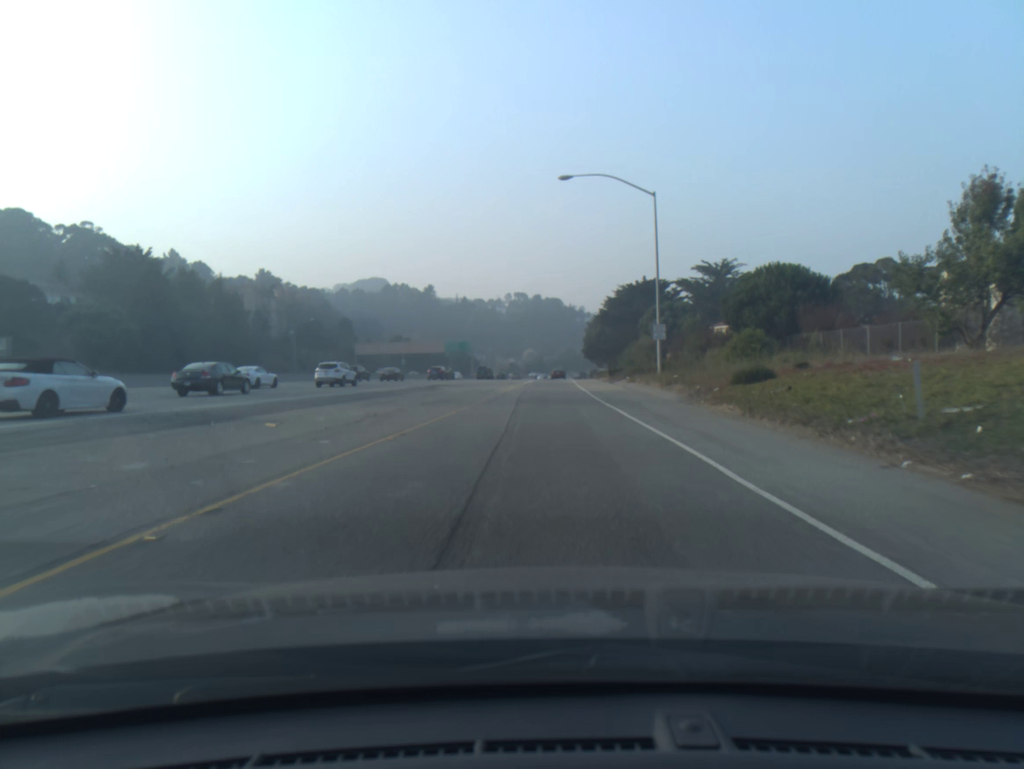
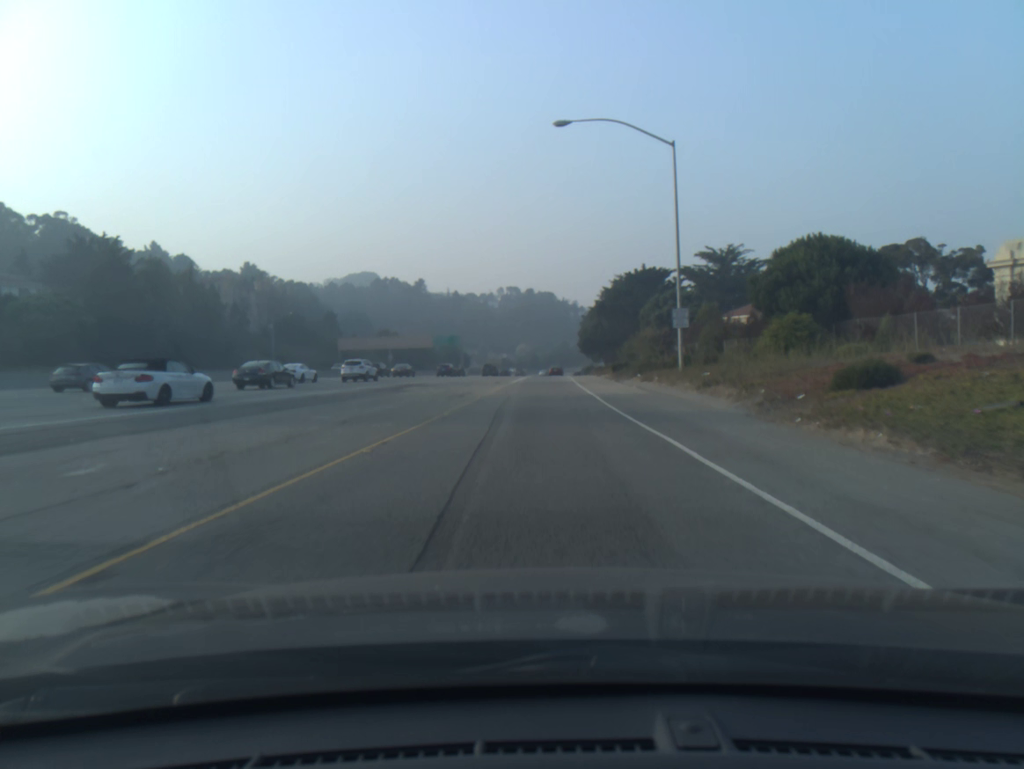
(0.0, +9.1) m; +1°
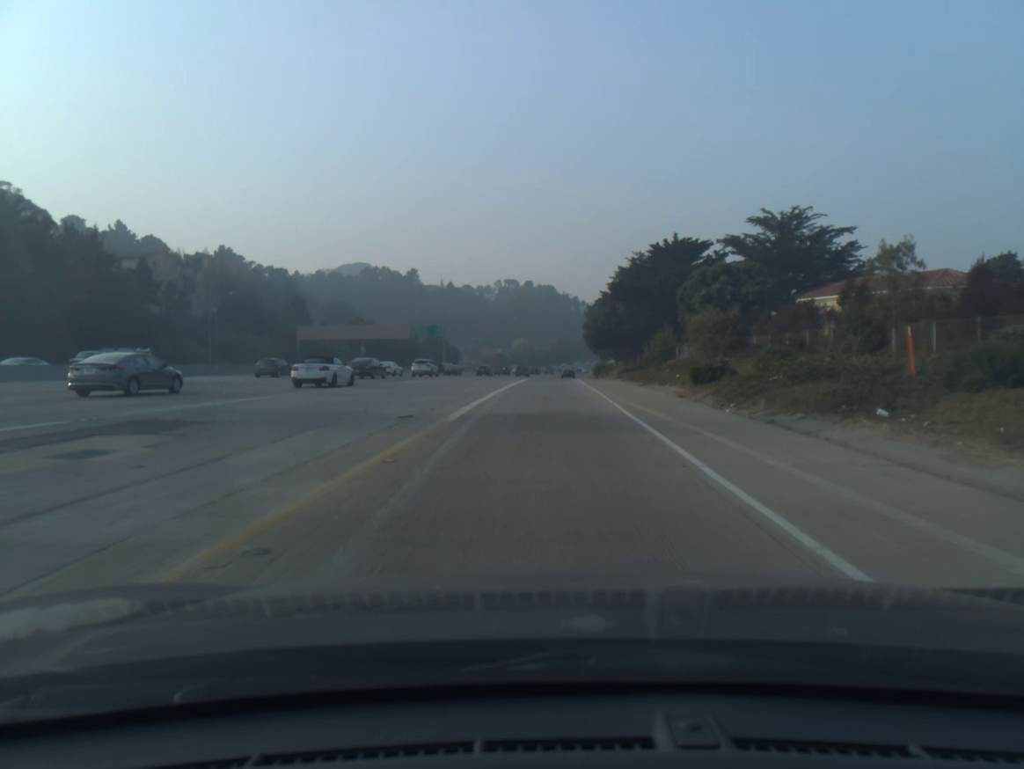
(0.0, +29.8) m; 0°
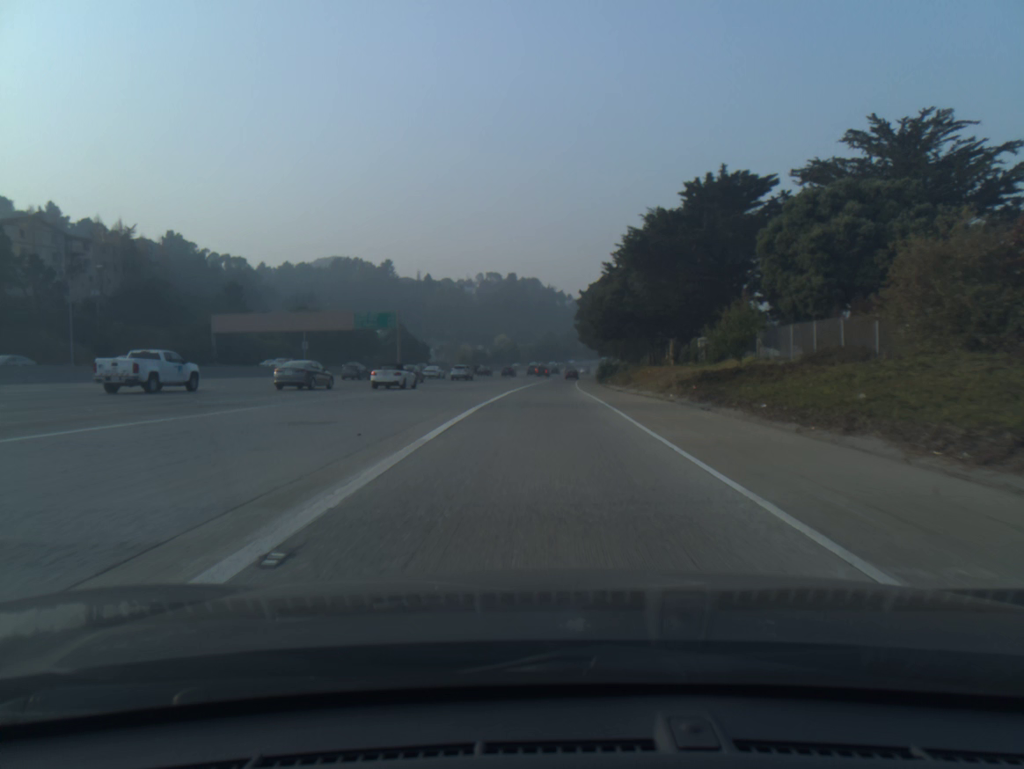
(+0.2, +33.5) m; +1°
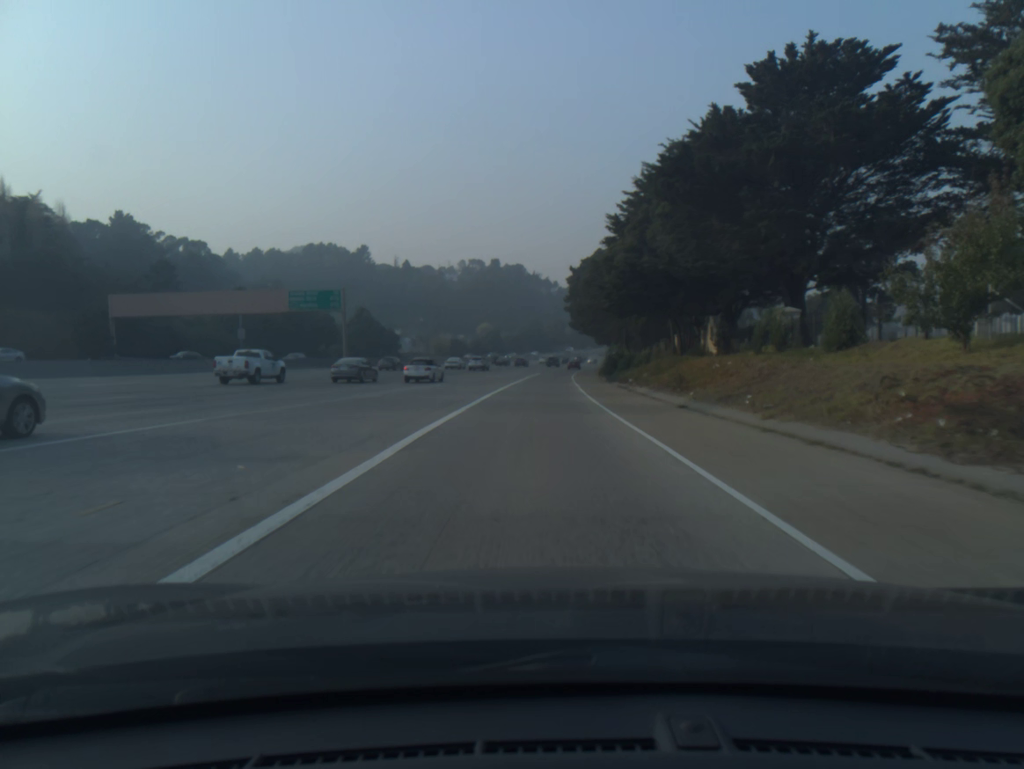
(+0.2, +24.2) m; +1°
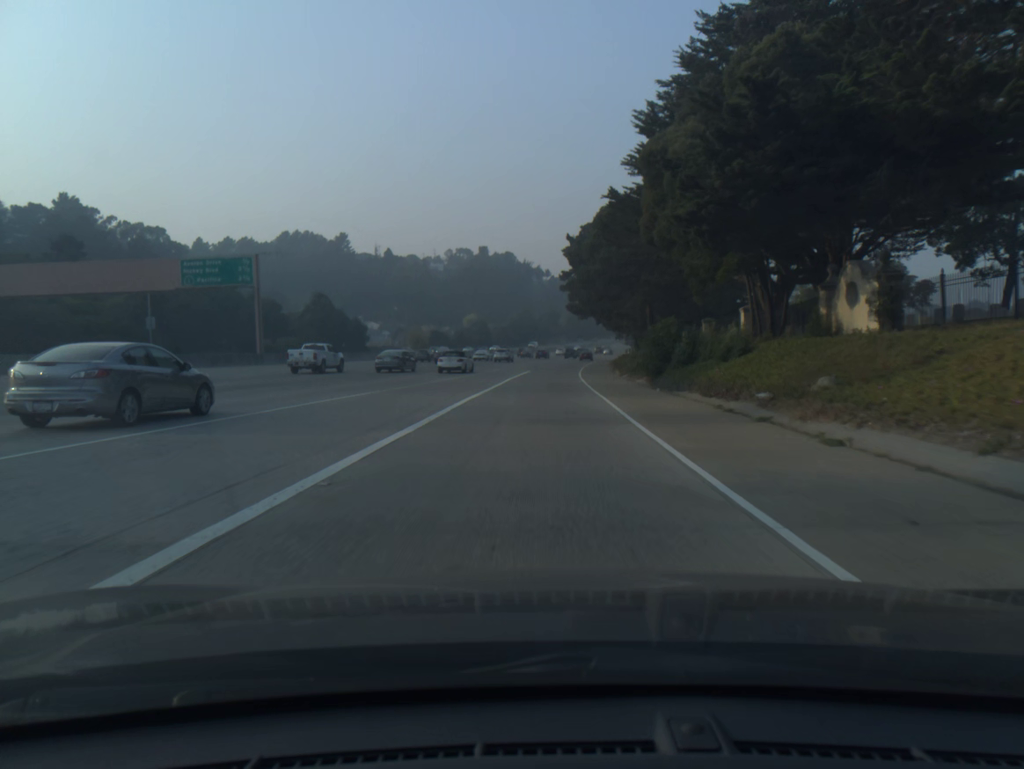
(+0.1, +25.7) m; +1°
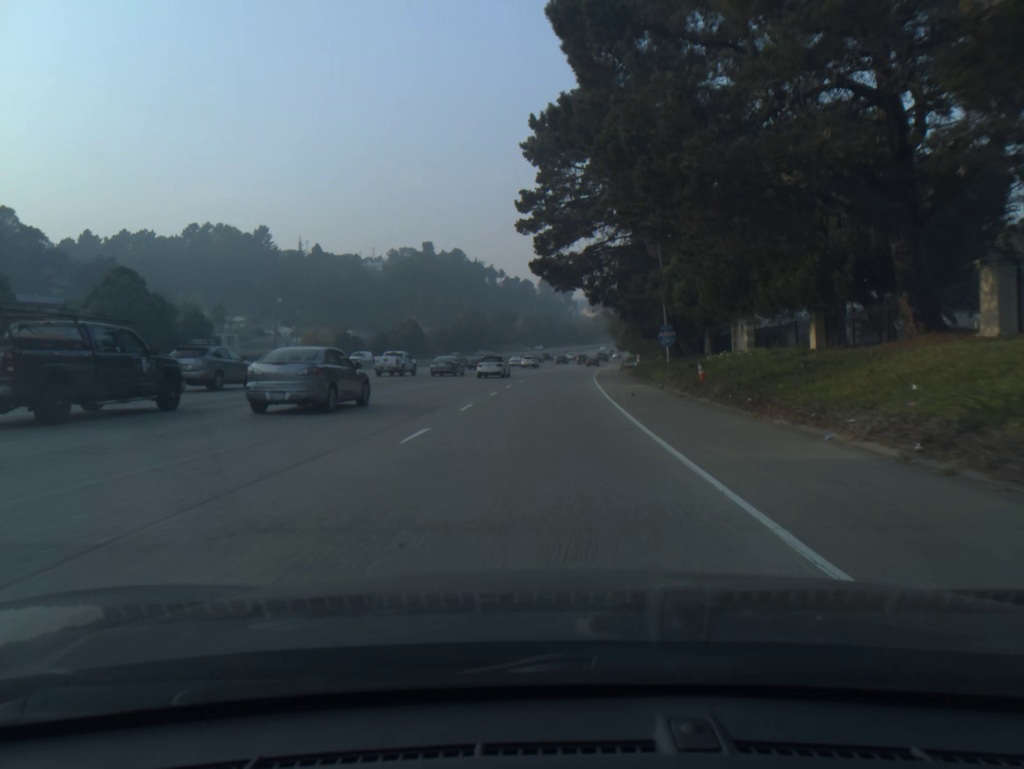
(+1.1, +55.4) m; +3°
